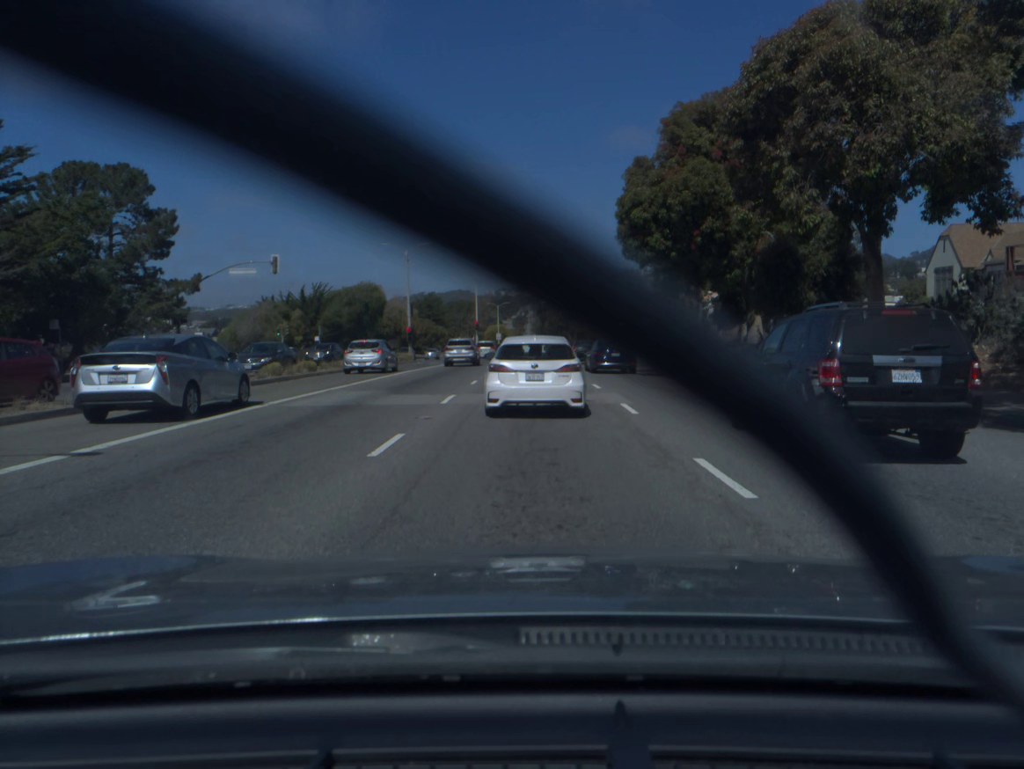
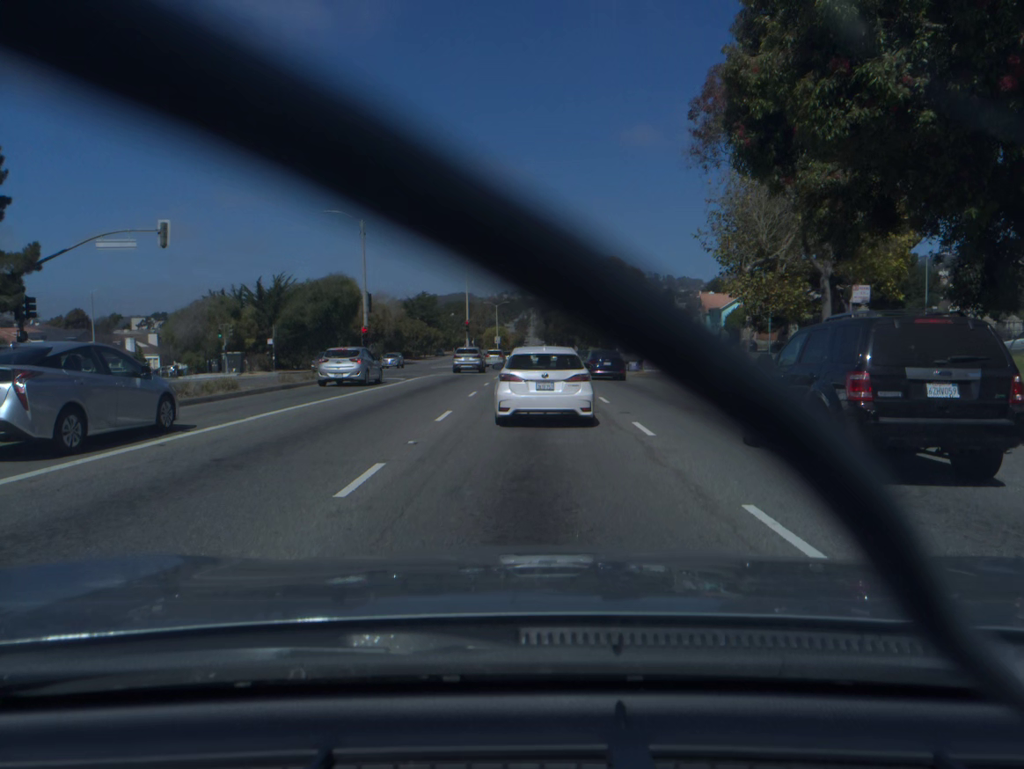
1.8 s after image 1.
(0.0, +16.5) m; 0°
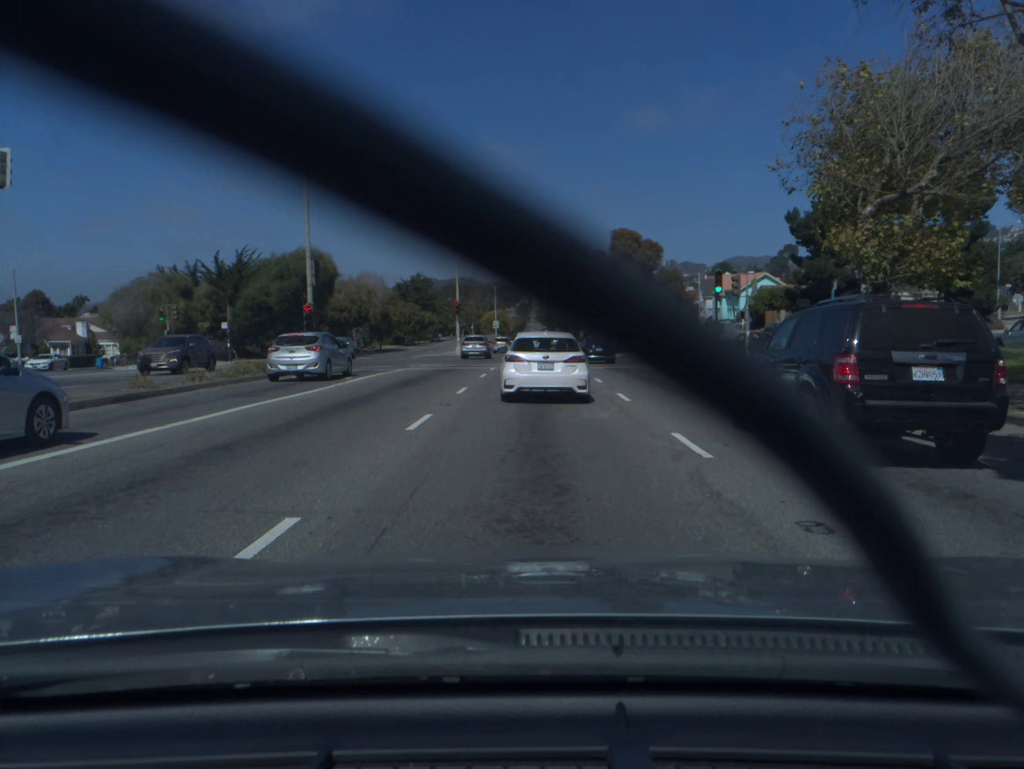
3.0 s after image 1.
(0.0, +11.2) m; 0°
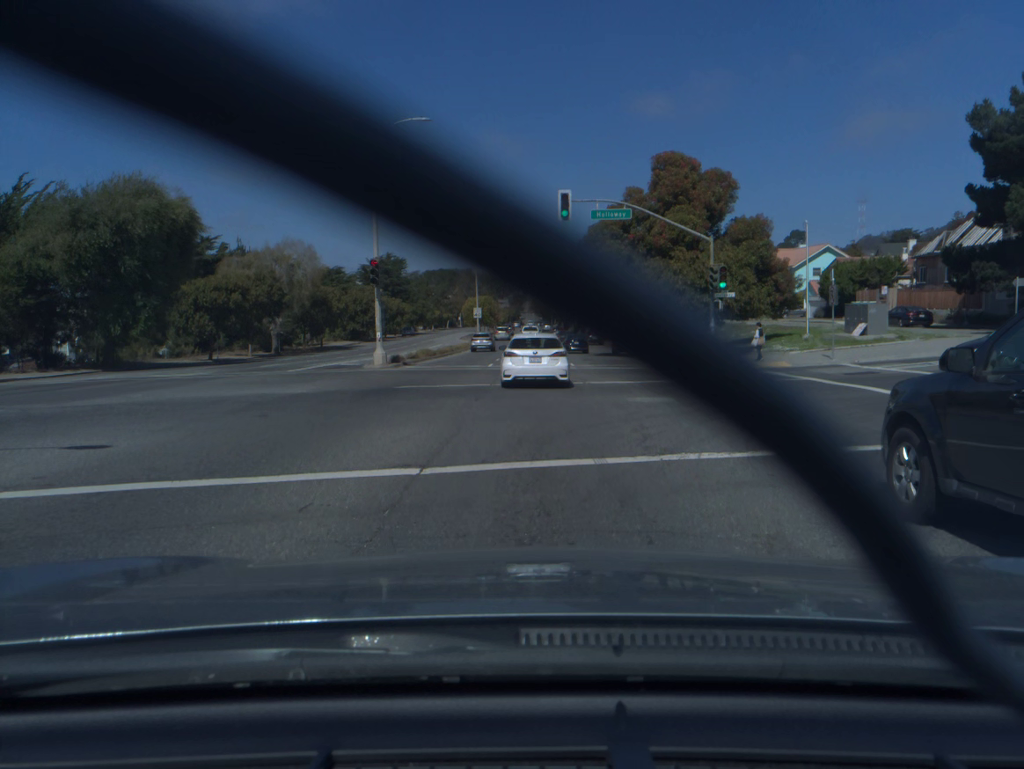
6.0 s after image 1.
(+0.1, +30.8) m; 0°
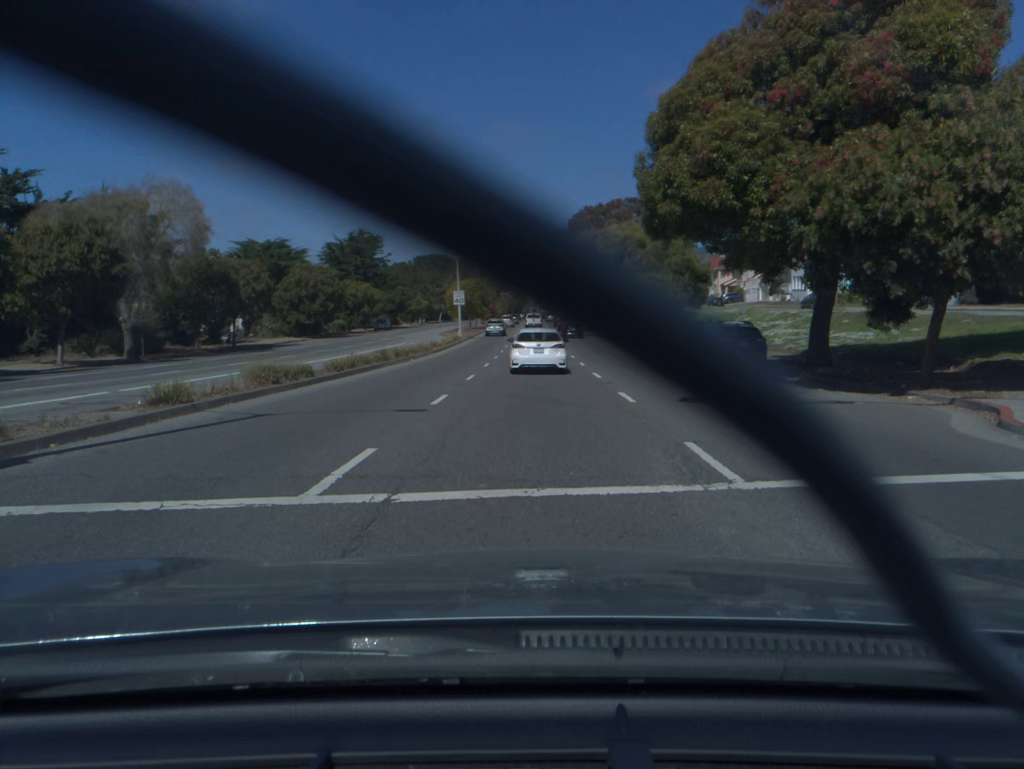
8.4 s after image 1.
(0.0, +27.2) m; 0°
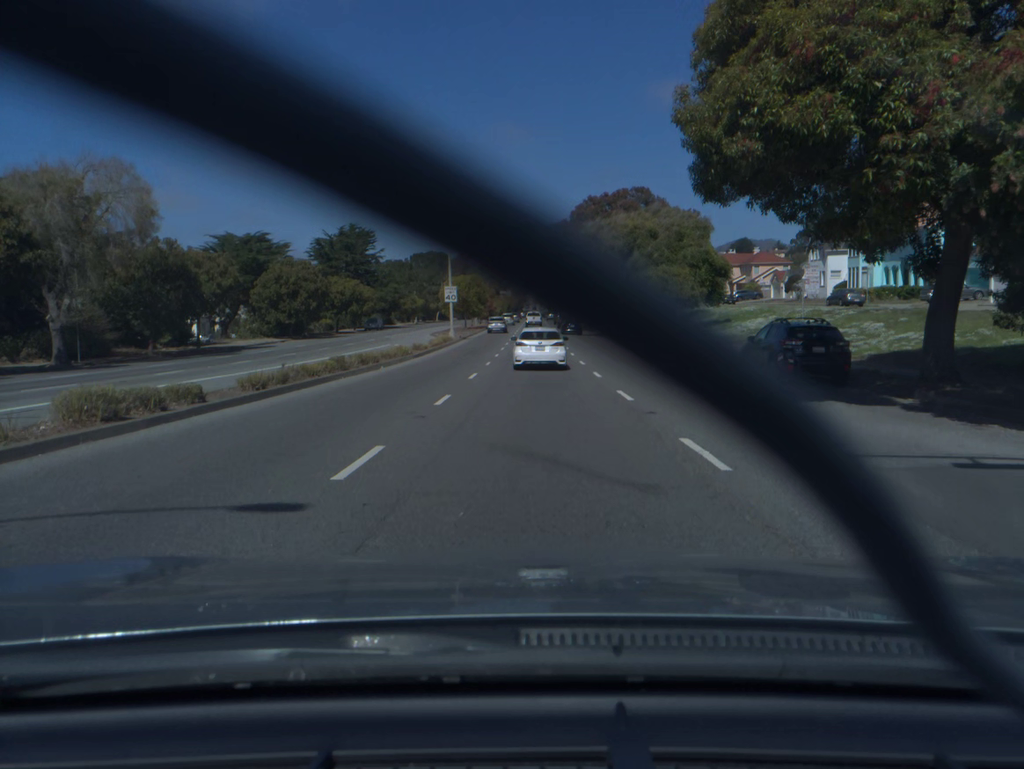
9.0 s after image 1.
(0.0, +7.0) m; 0°
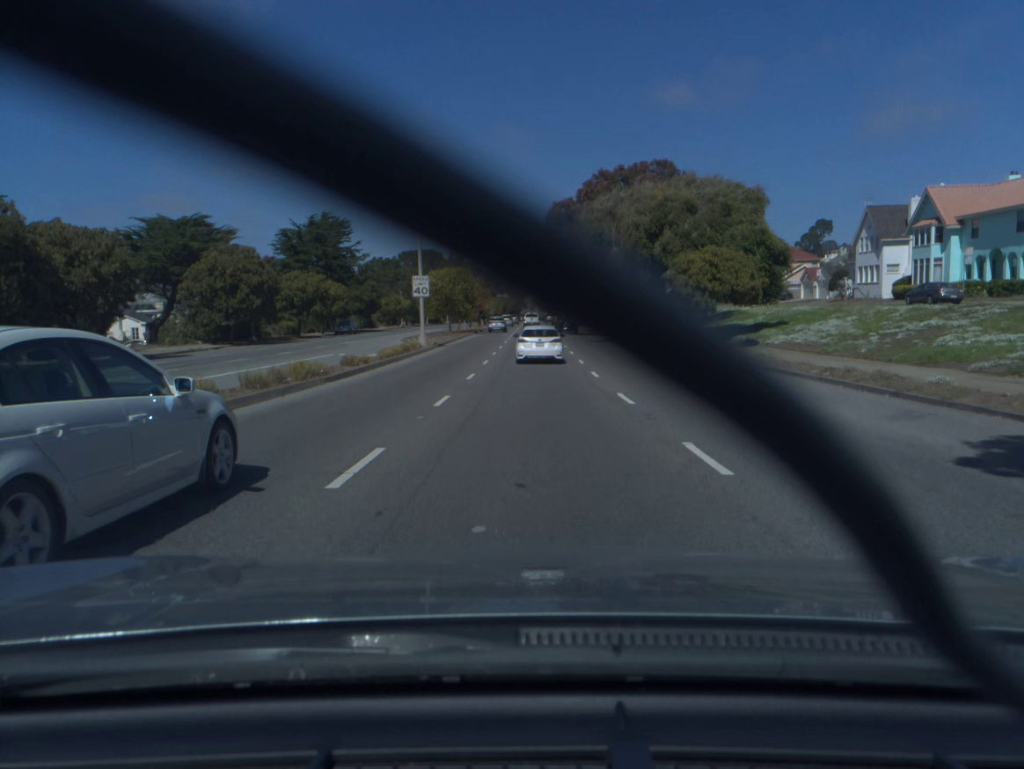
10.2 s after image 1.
(0.0, +14.8) m; 0°
